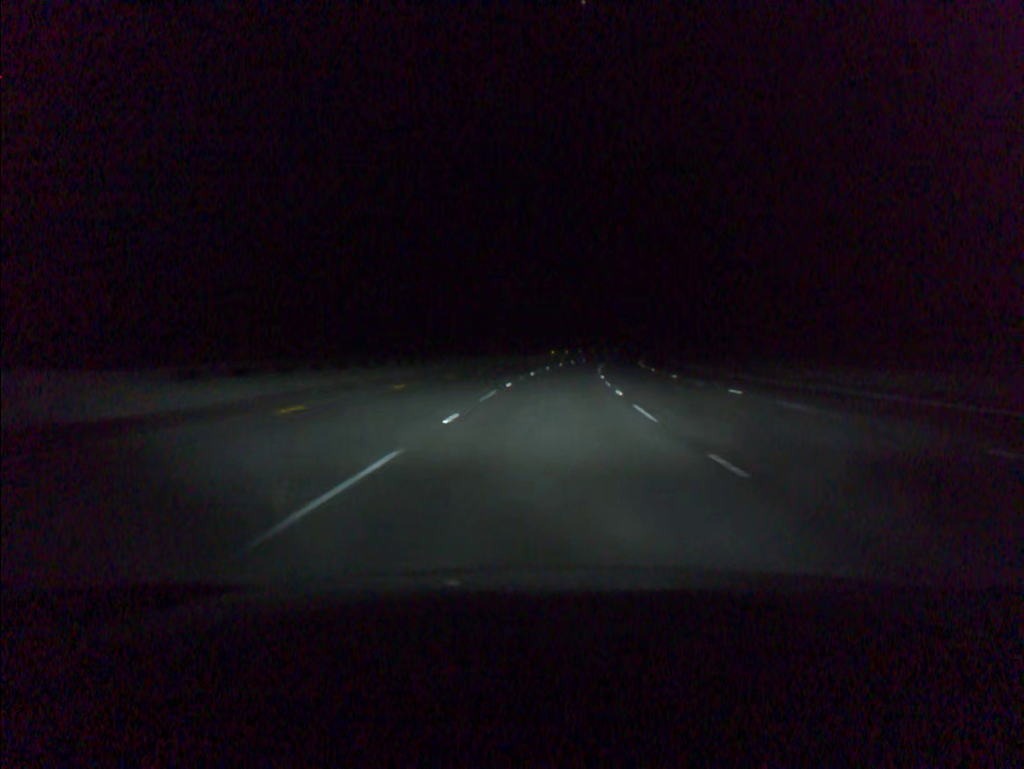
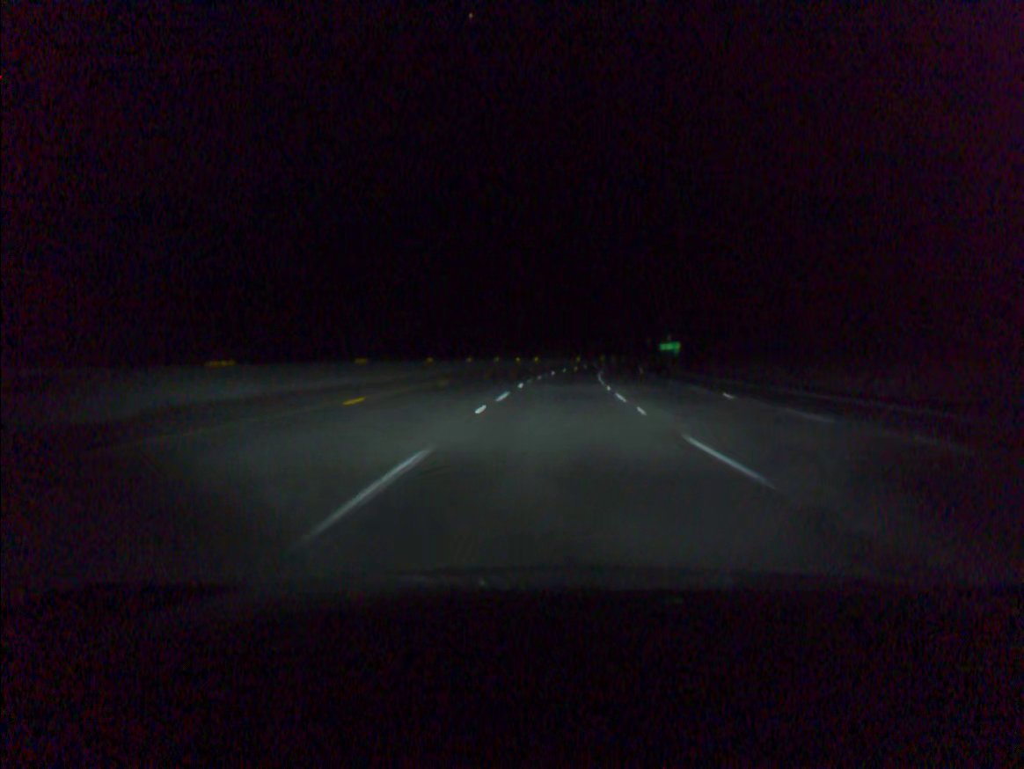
(+7.3, +101.6) m; +8°
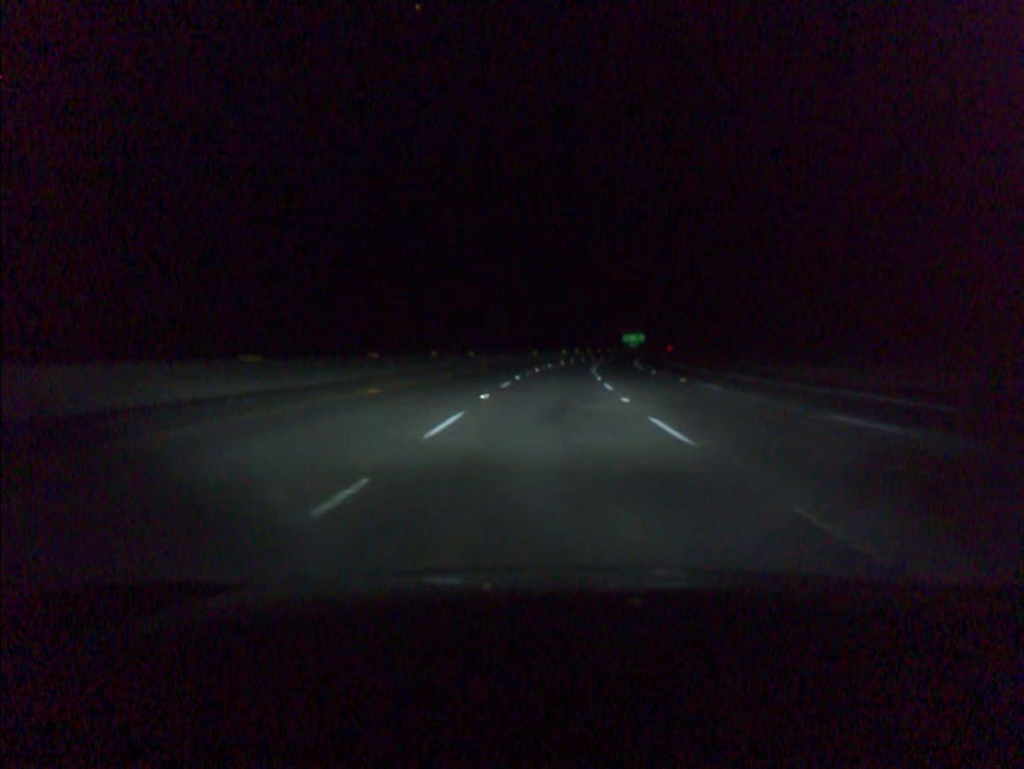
(+1.3, +40.8) m; +4°
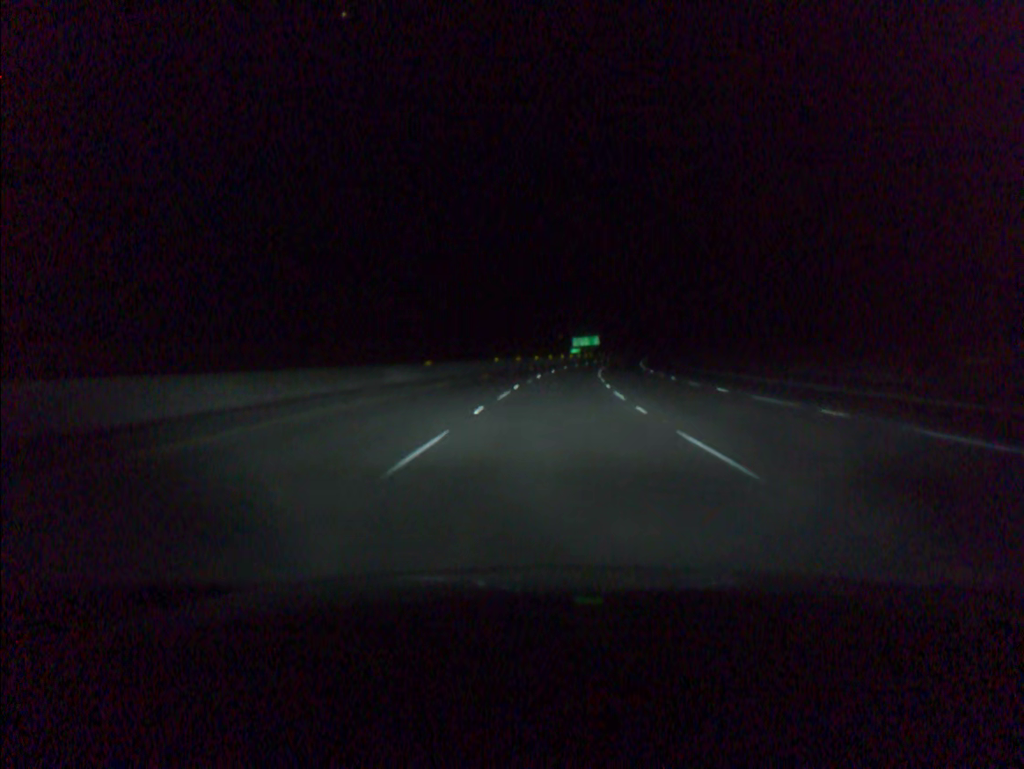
(+2.4, +61.2) m; +5°
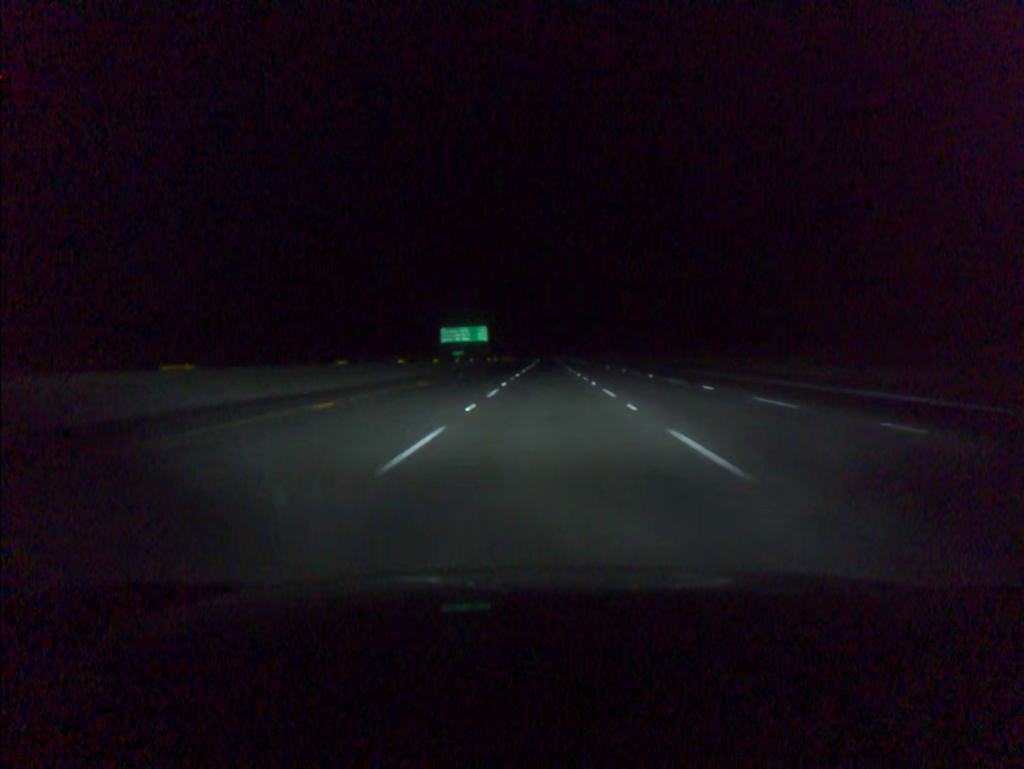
(+7.5, +101.8) m; +8°
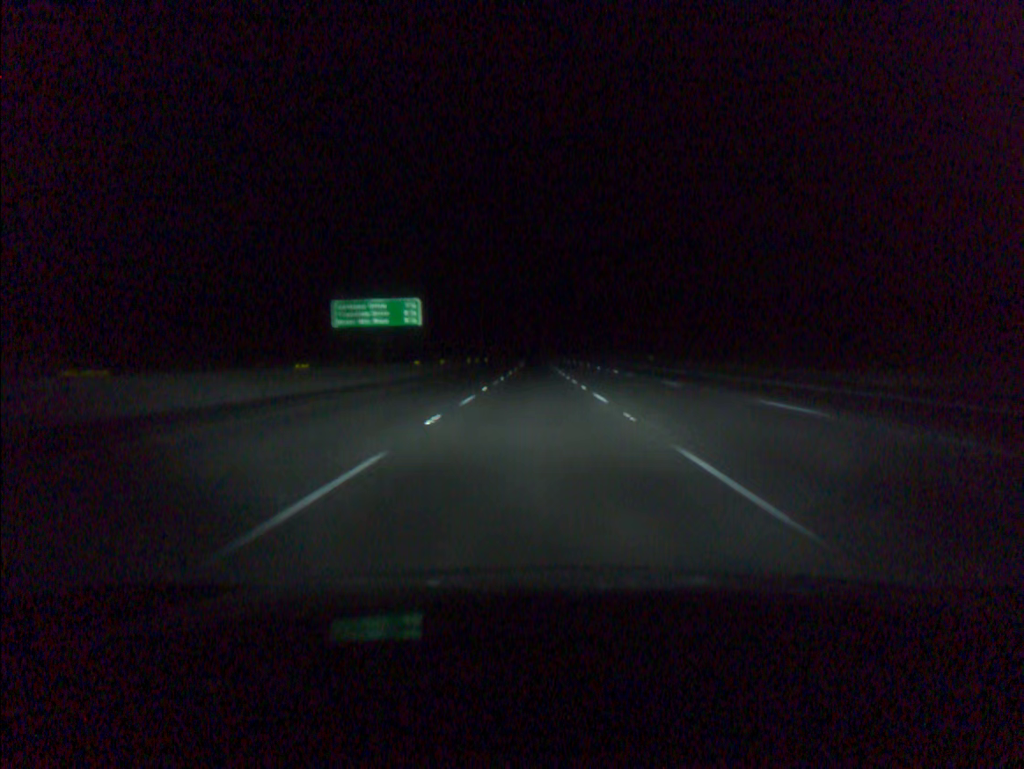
(+0.8, +61.3) m; +1°
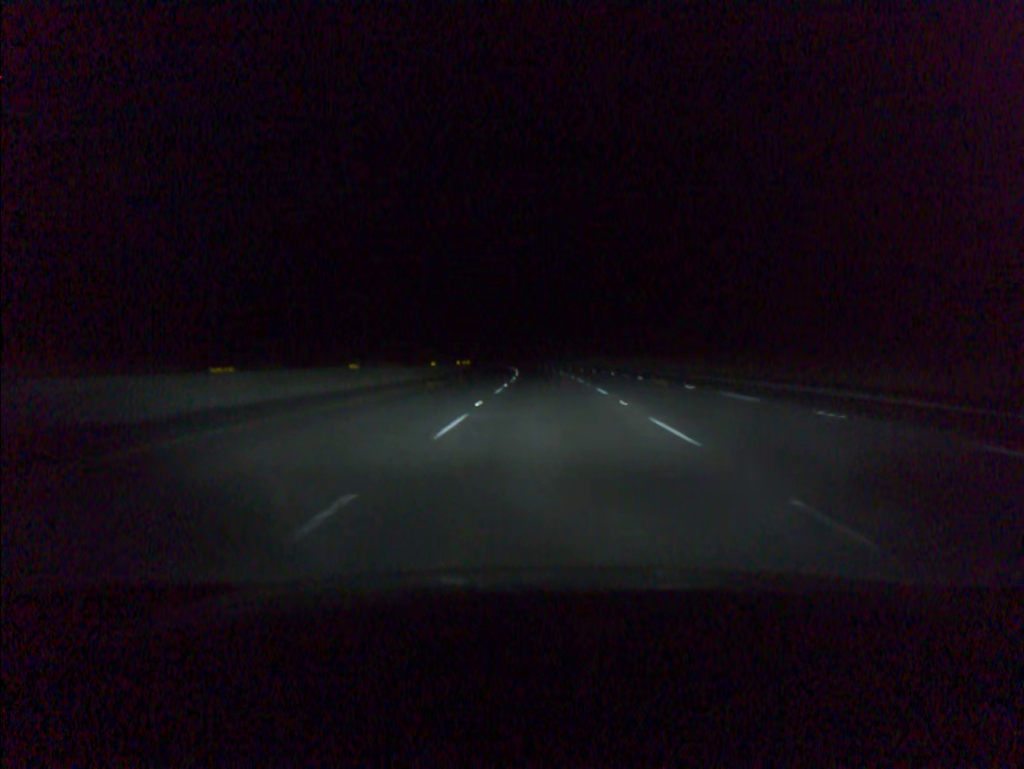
(-0.6, +81.6) m; -1°
